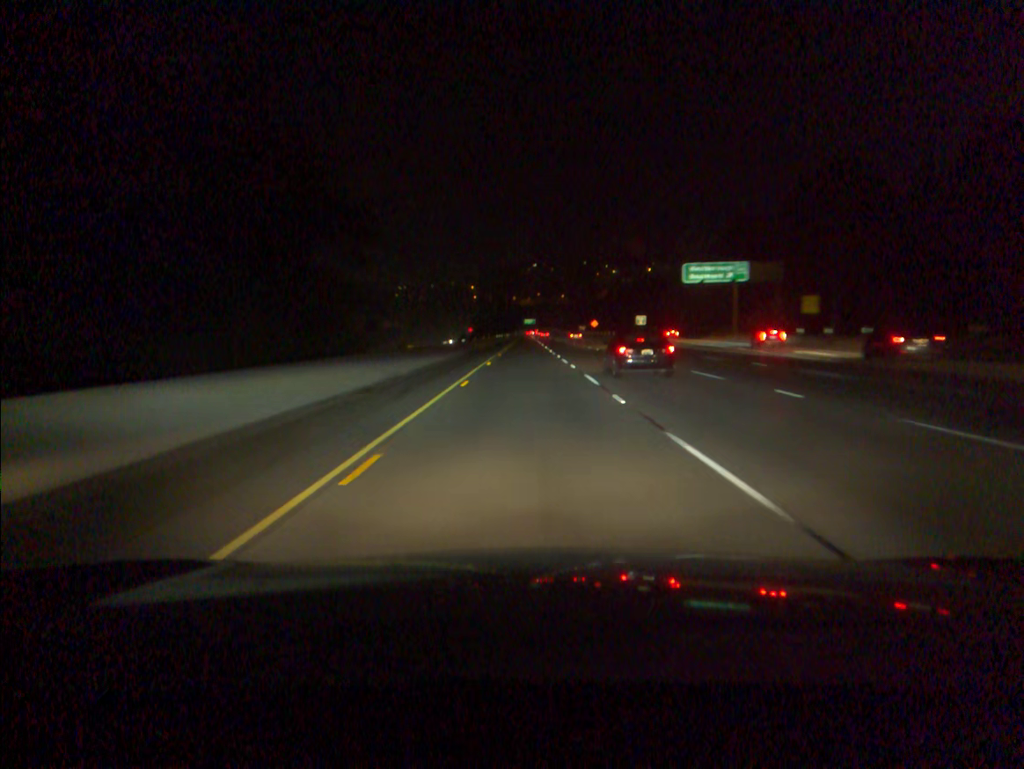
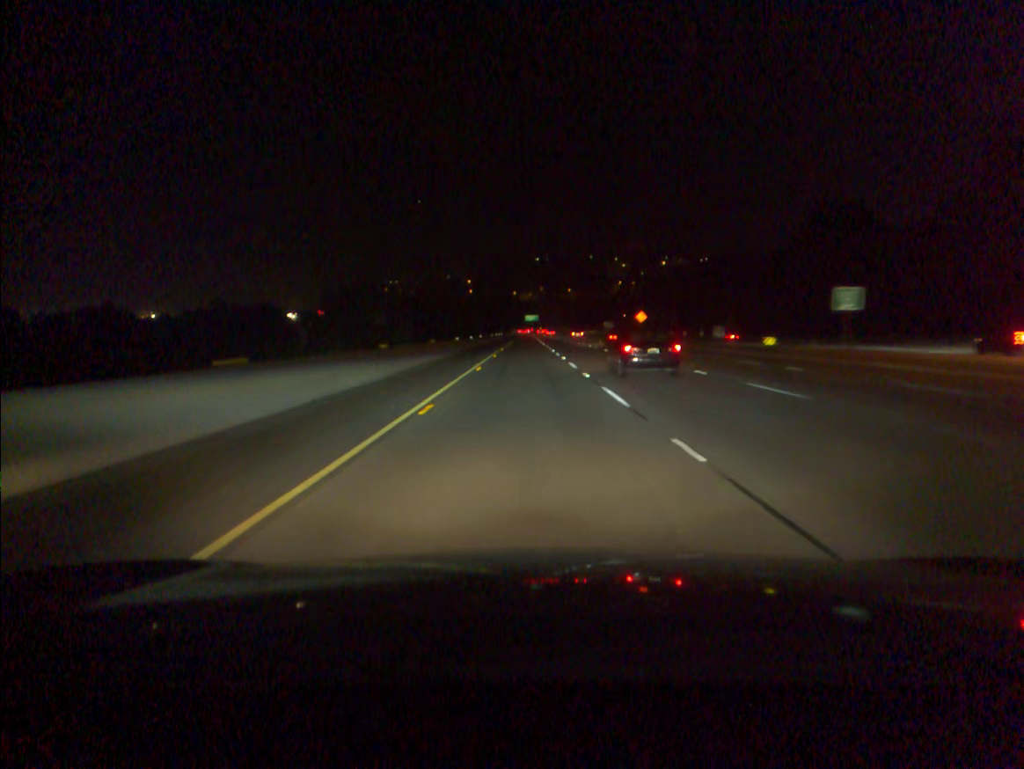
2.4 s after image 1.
(-0.1, +79.6) m; 0°
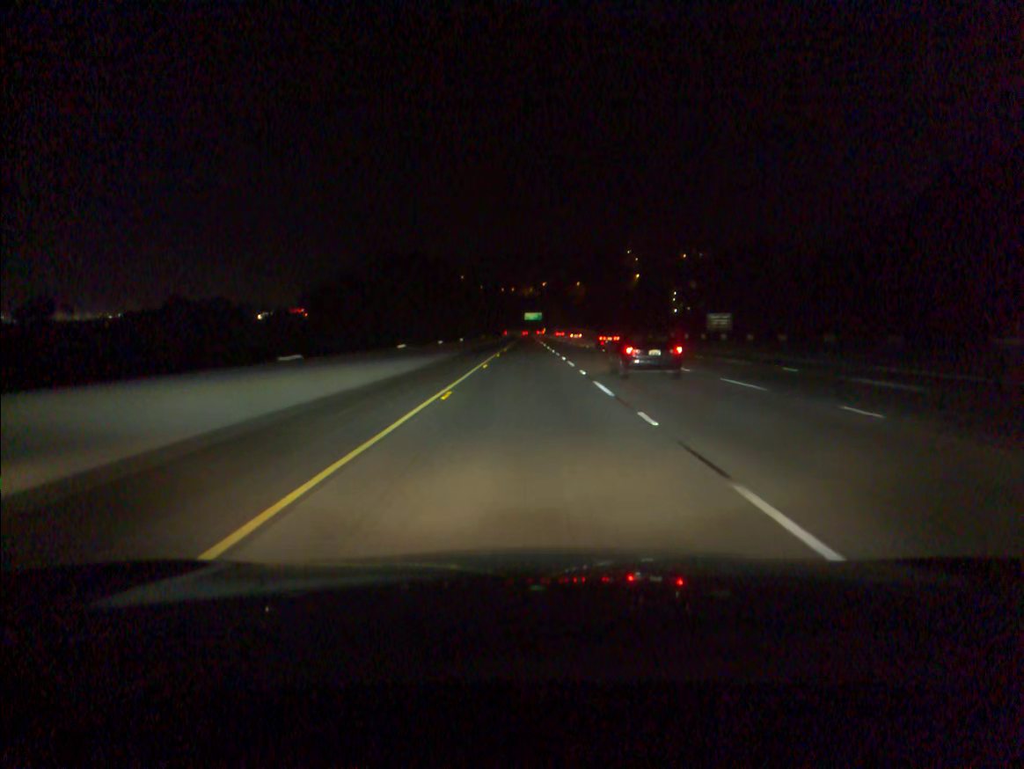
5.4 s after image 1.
(-0.1, +99.4) m; 0°
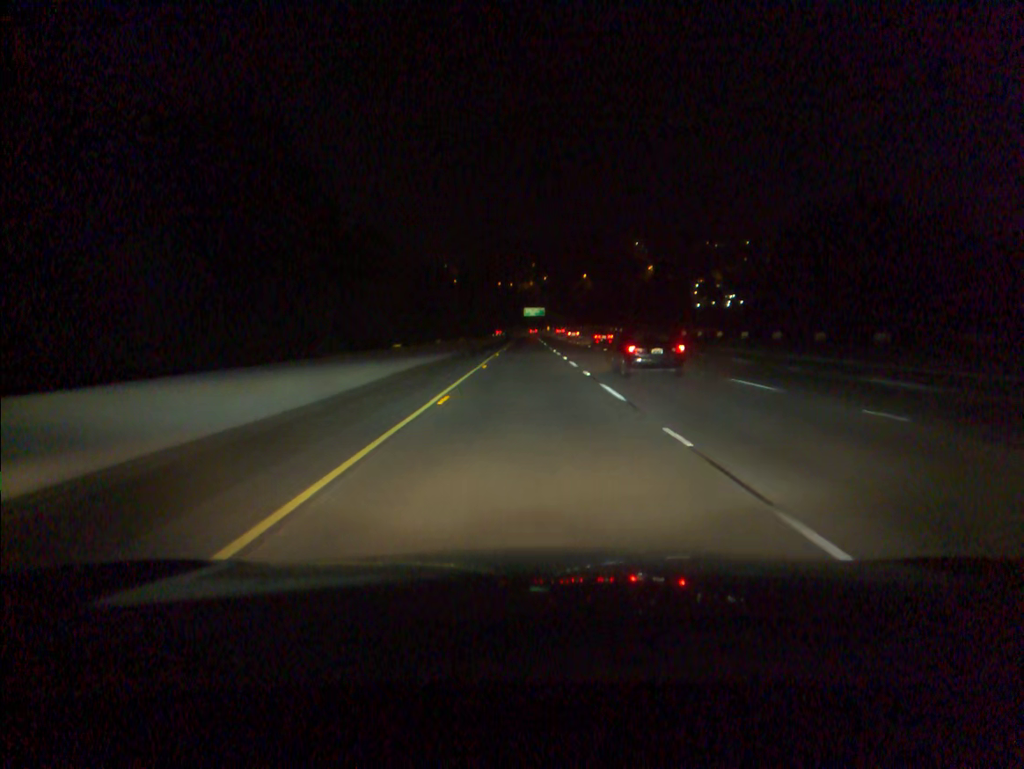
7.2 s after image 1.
(0.0, +59.5) m; 0°
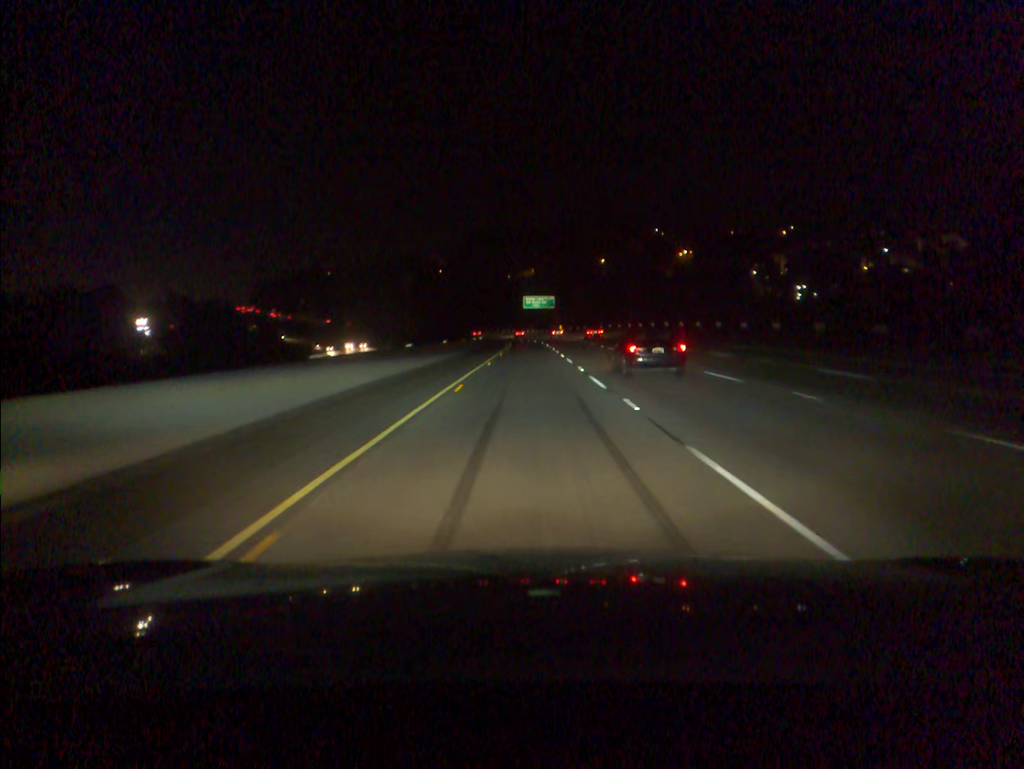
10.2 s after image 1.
(-0.1, +98.9) m; 0°
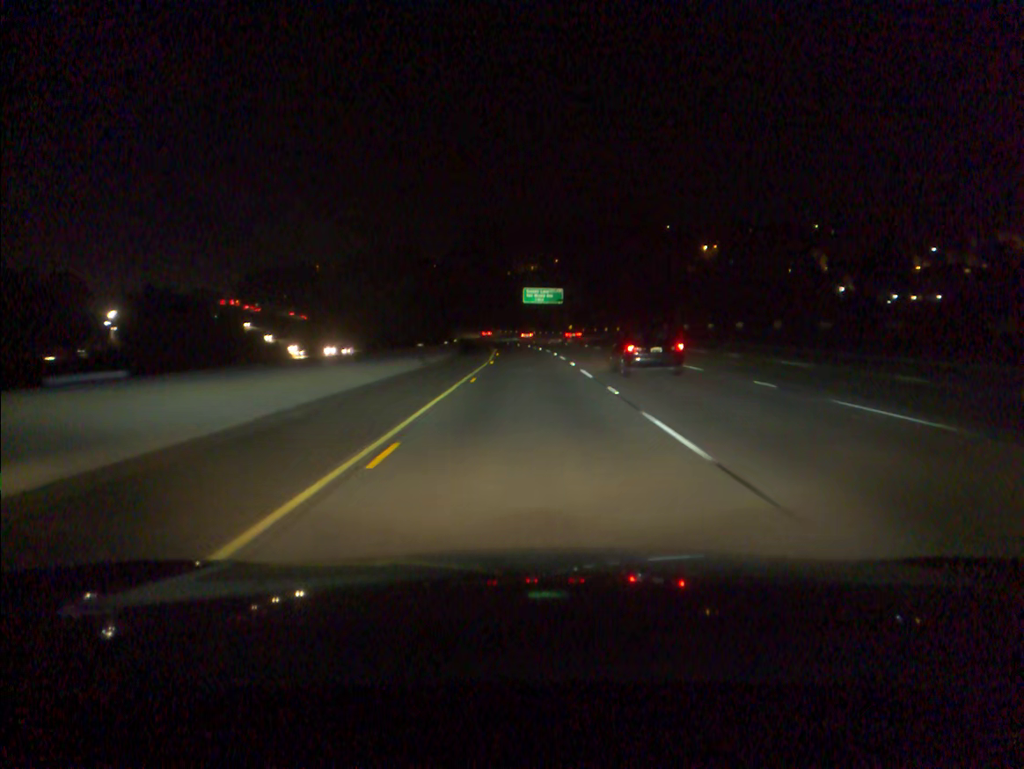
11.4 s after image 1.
(0.0, +39.5) m; 0°
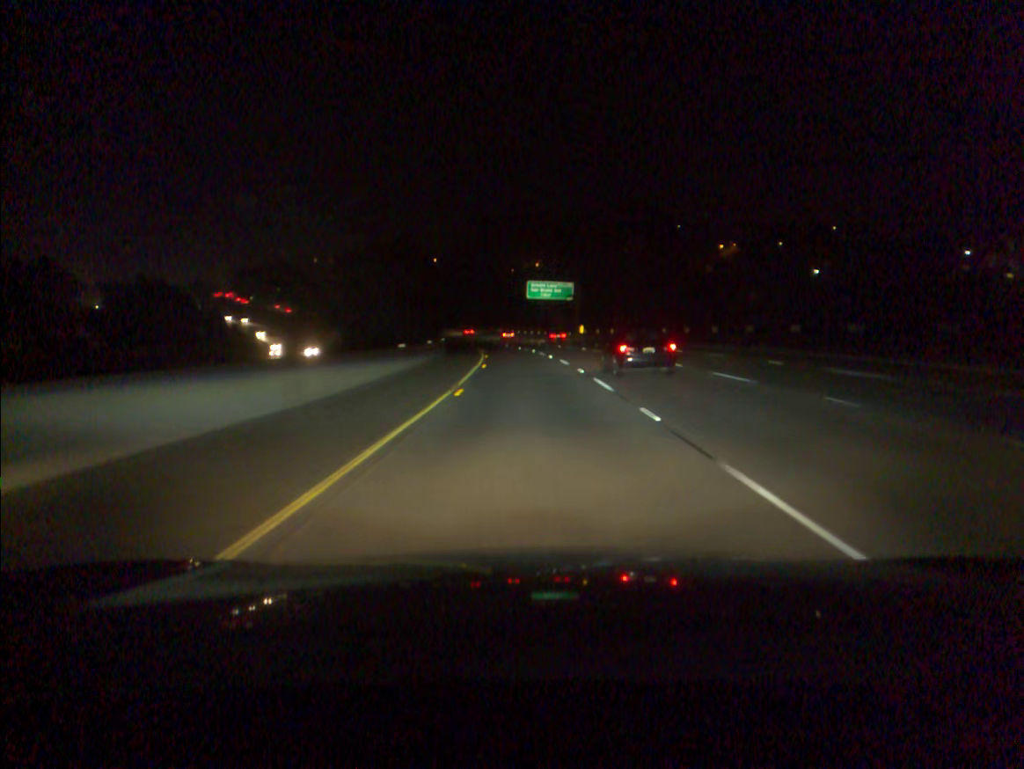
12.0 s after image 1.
(0.0, +19.8) m; 0°
